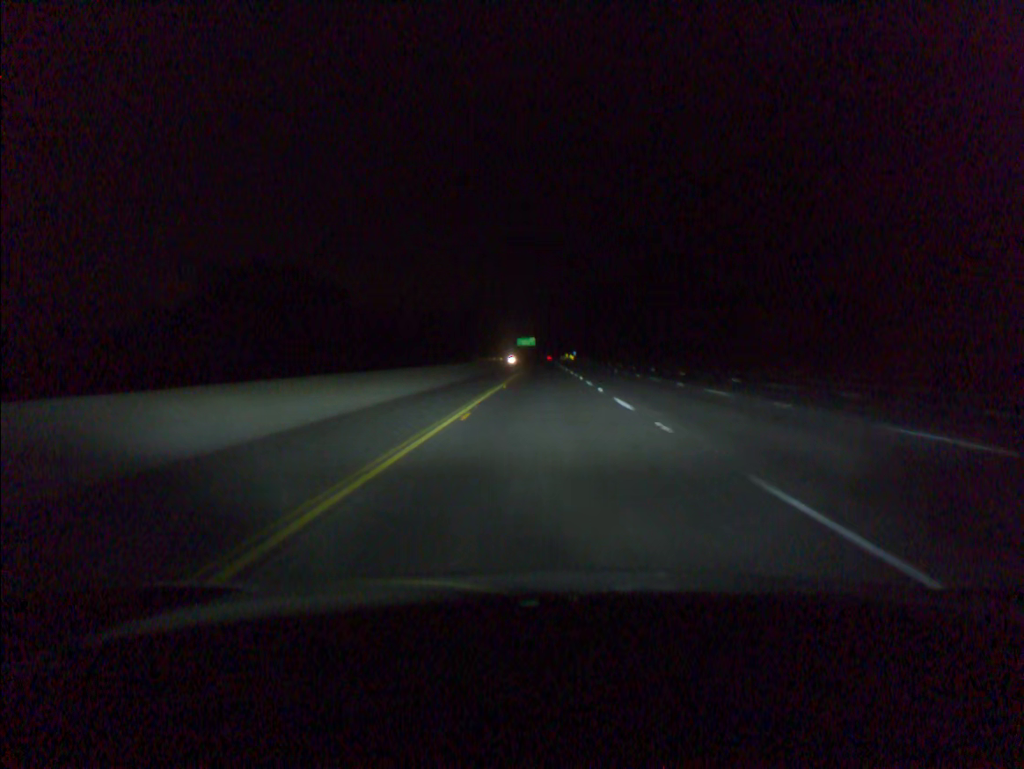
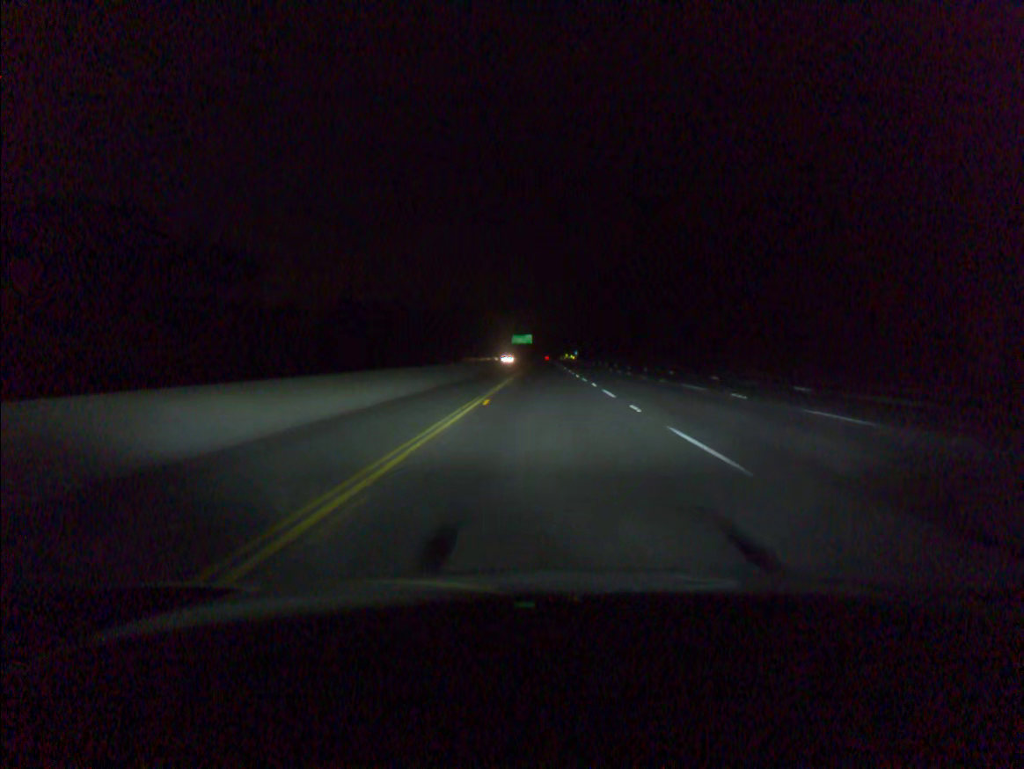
(0.0, +39.1) m; 0°
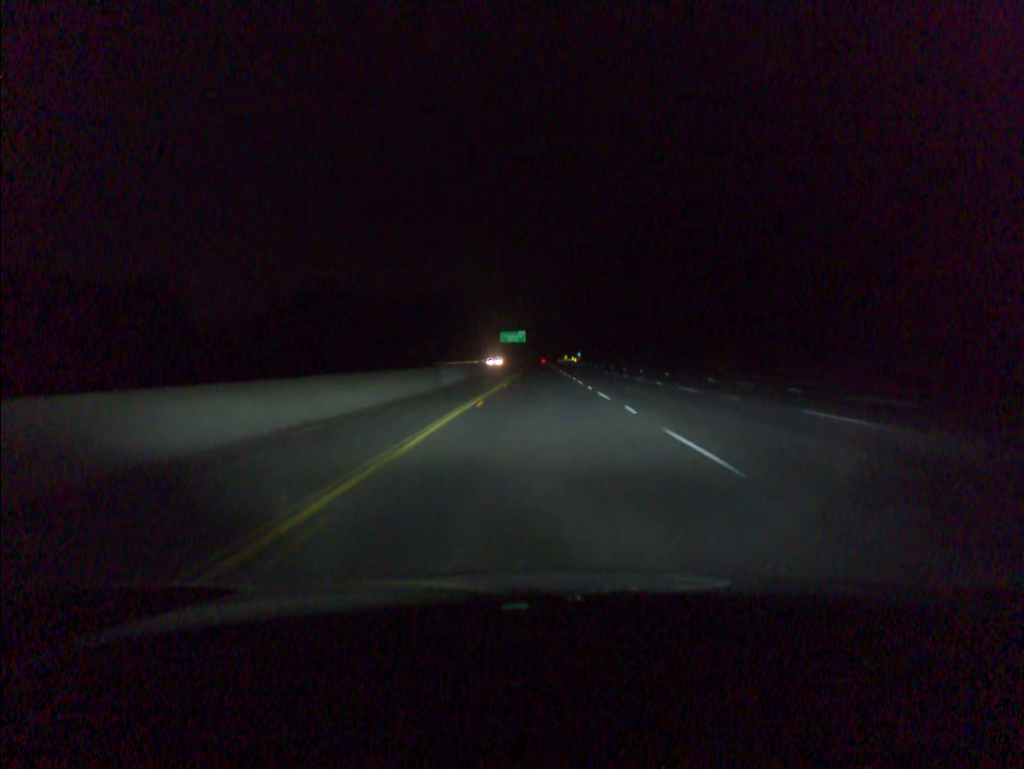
(+0.2, +58.8) m; 0°
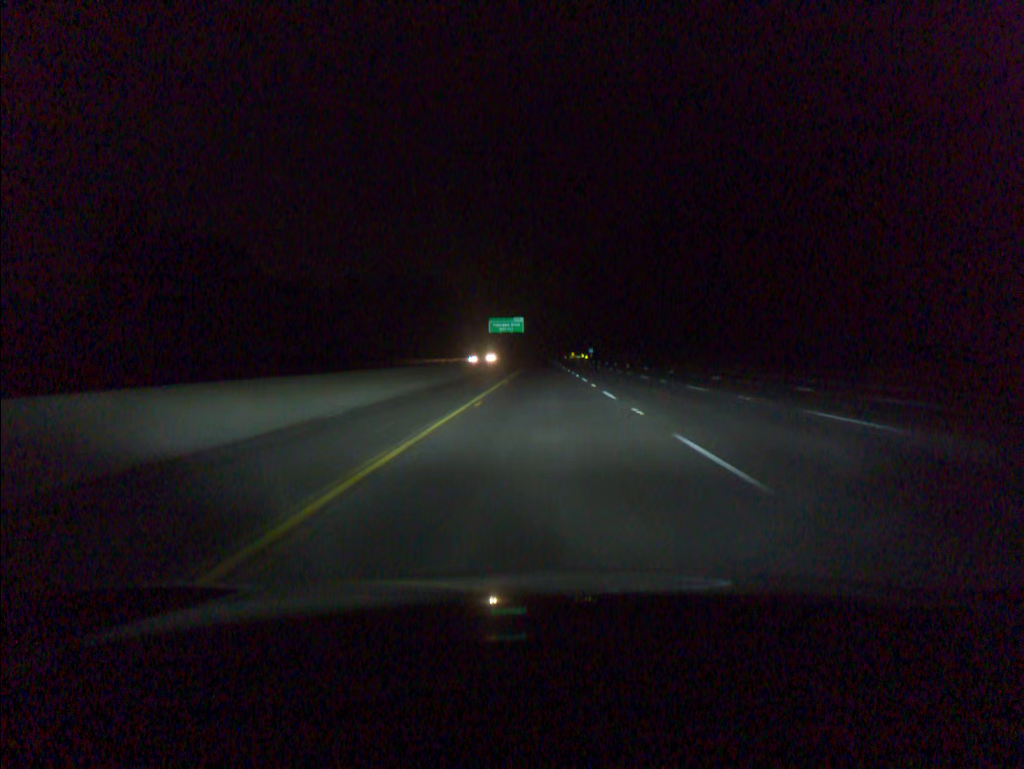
(-0.2, +58.9) m; 0°
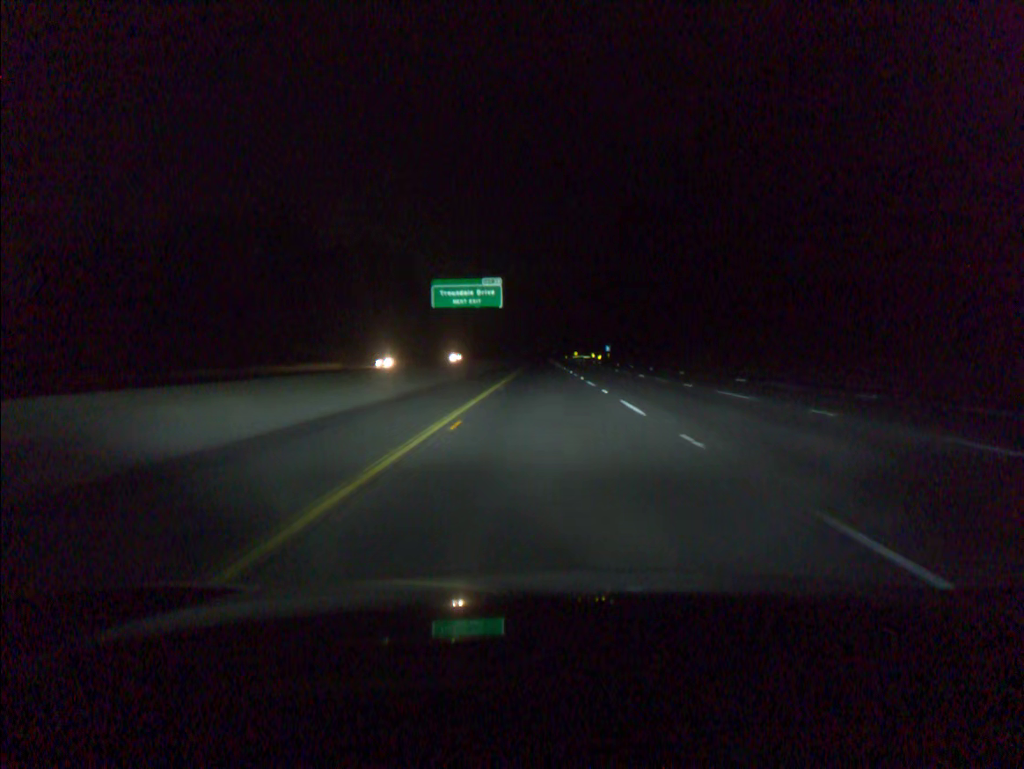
(0.0, +78.6) m; 0°
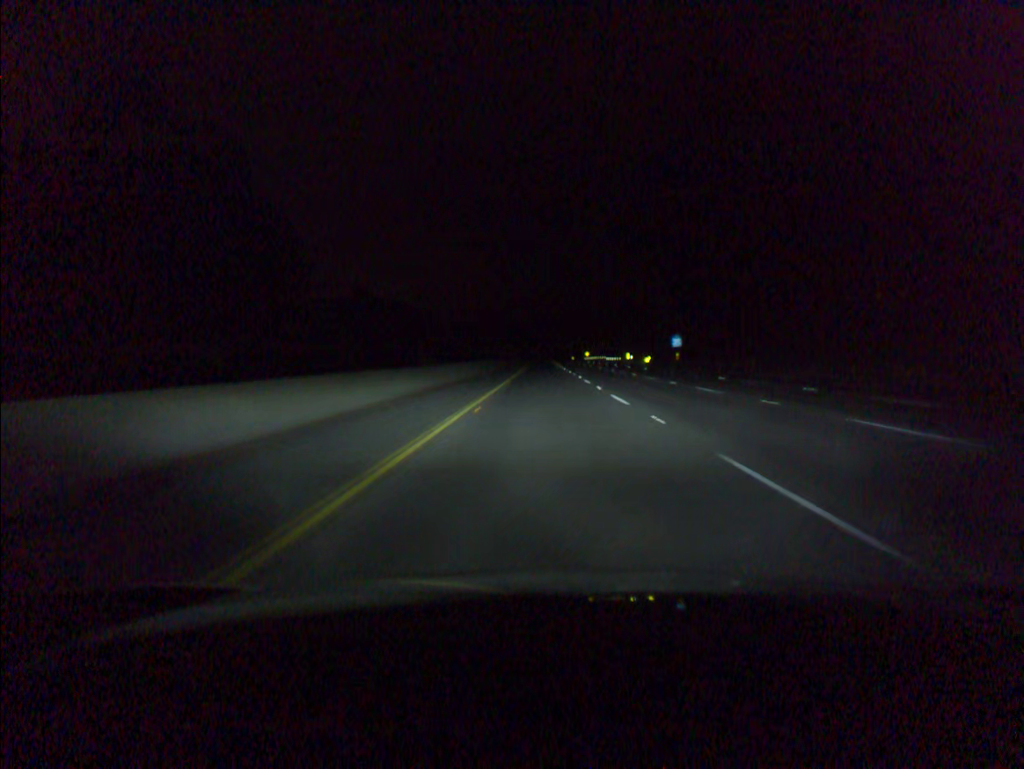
(-0.2, +98.3) m; 0°
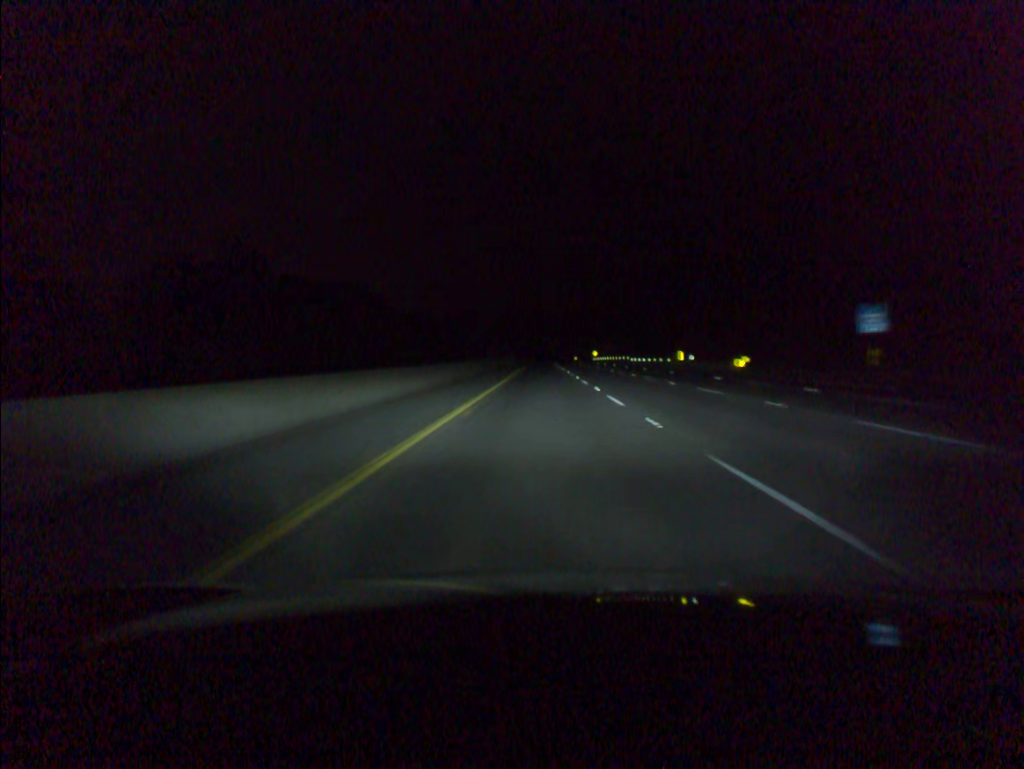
(+0.1, +58.9) m; 0°
